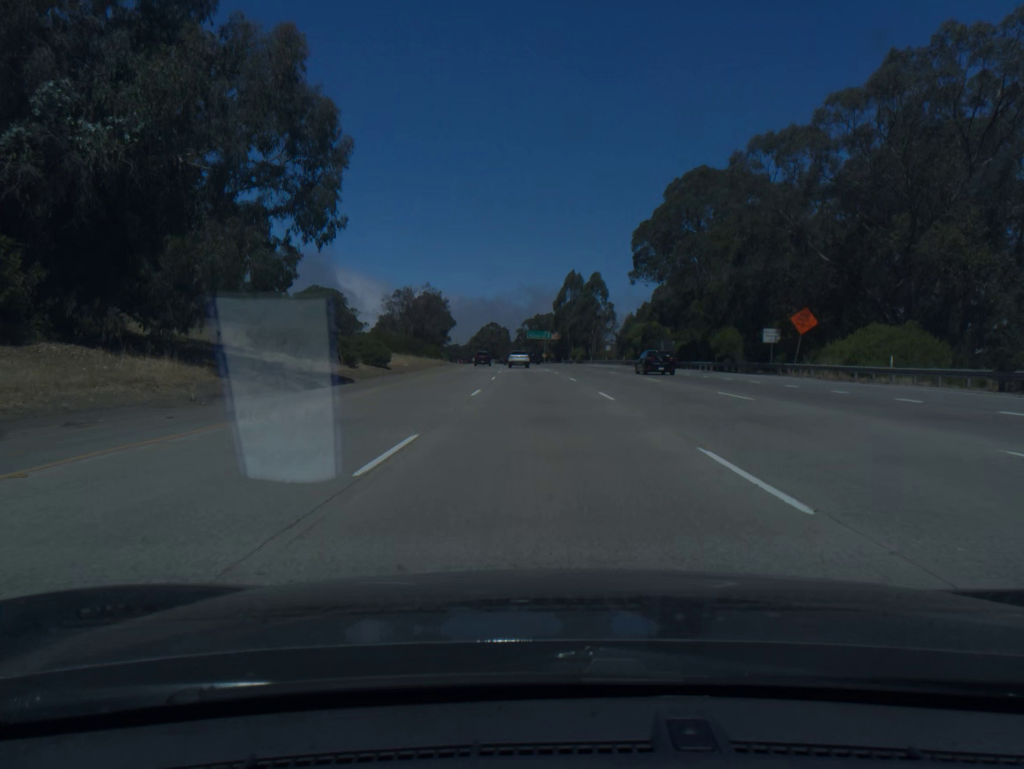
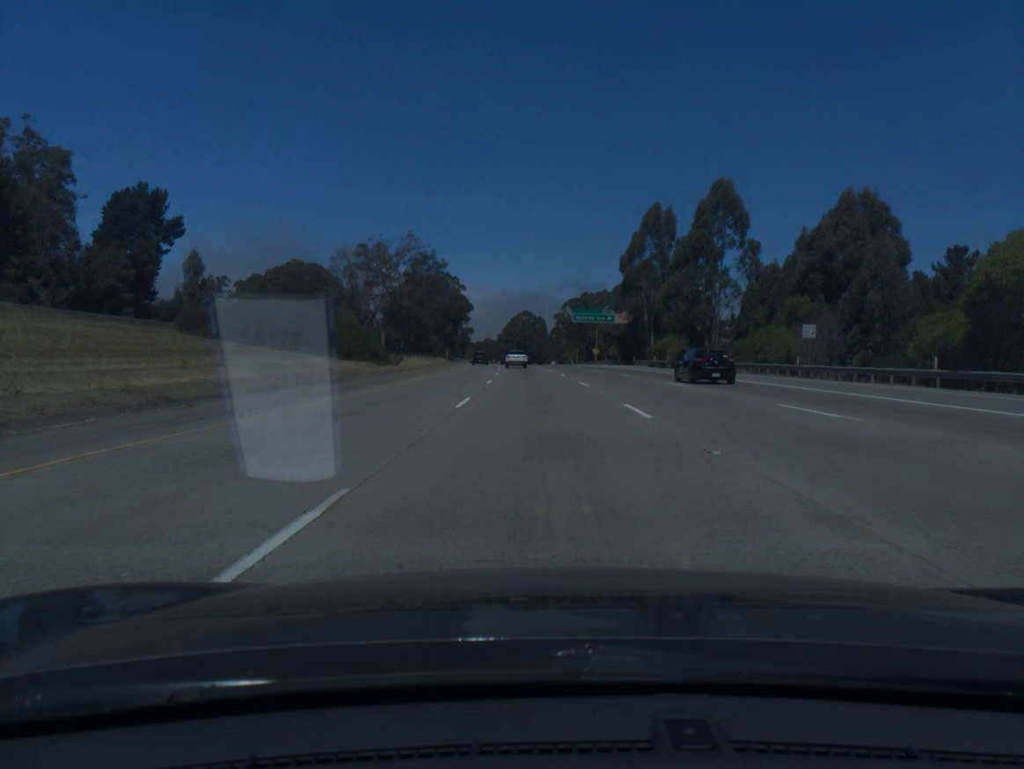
(-2.0, +78.7) m; -3°
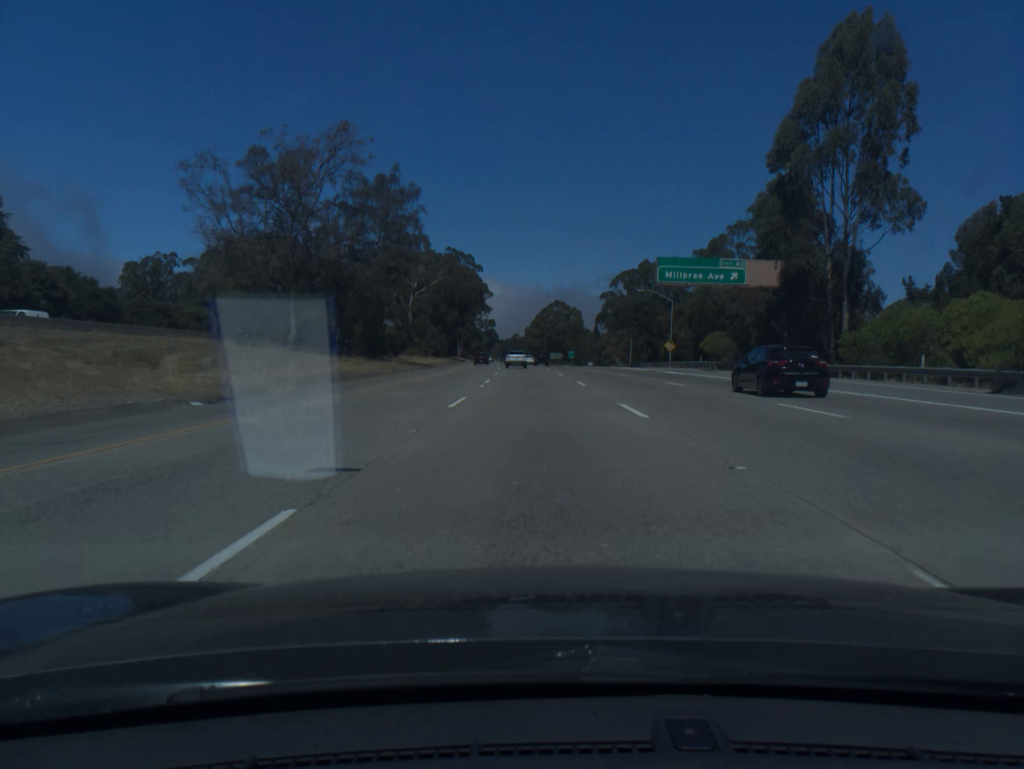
(-1.0, +58.6) m; -2°
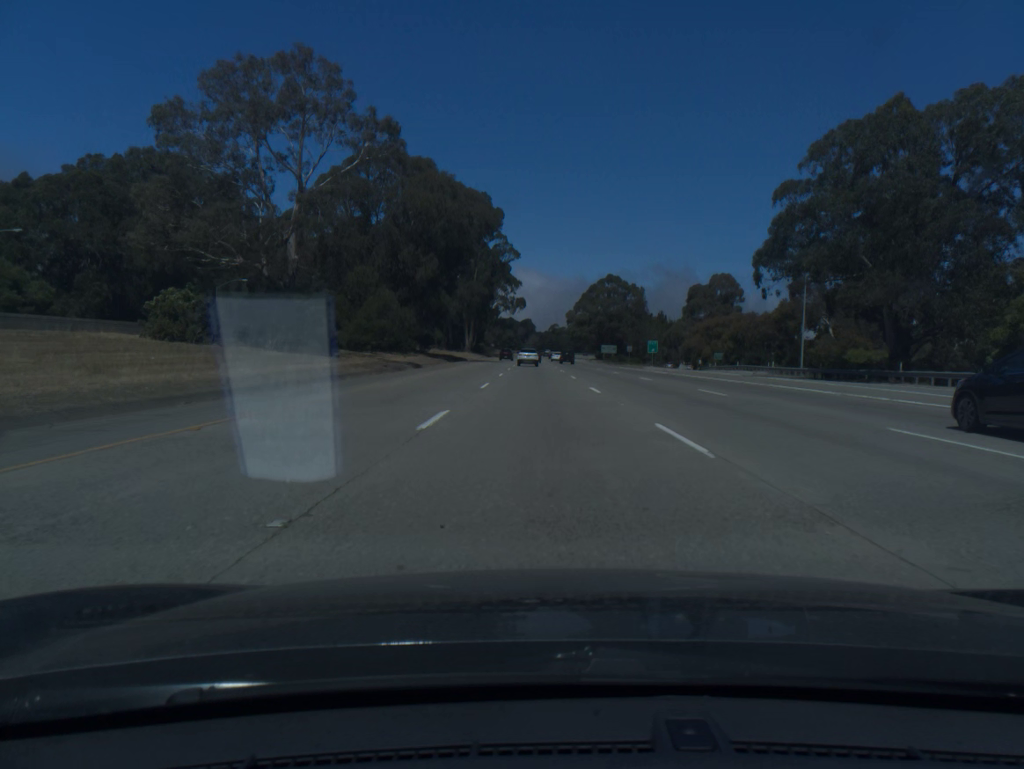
(-2.1, +78.0) m; -3°
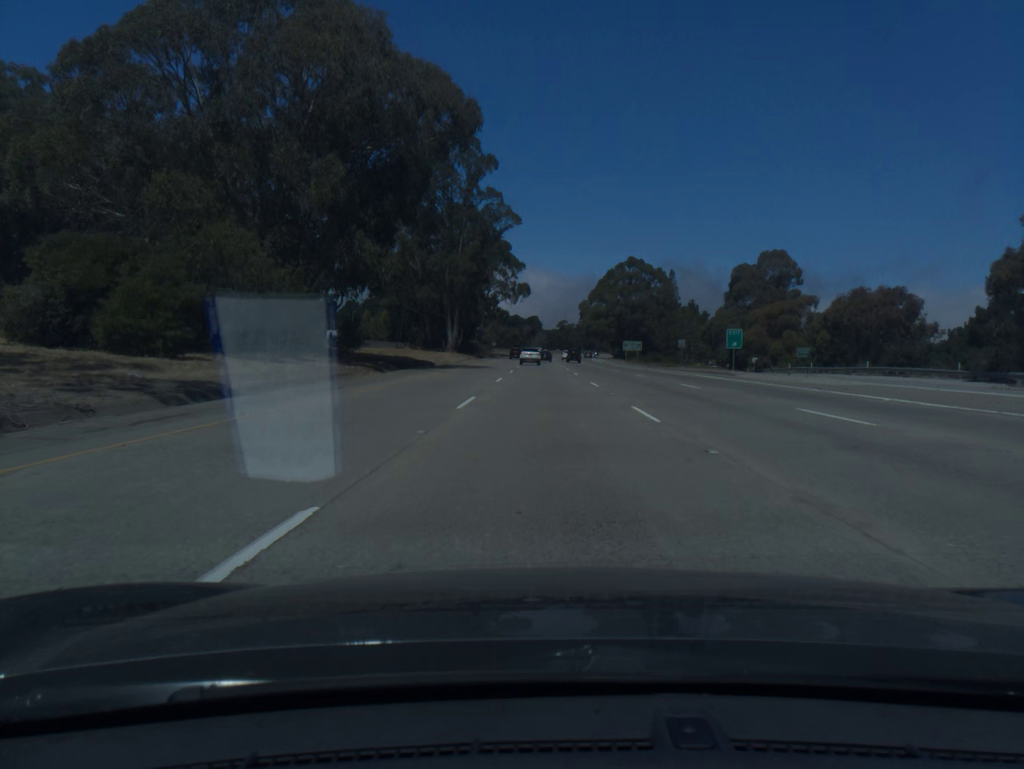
(-0.3, +39.1) m; -1°
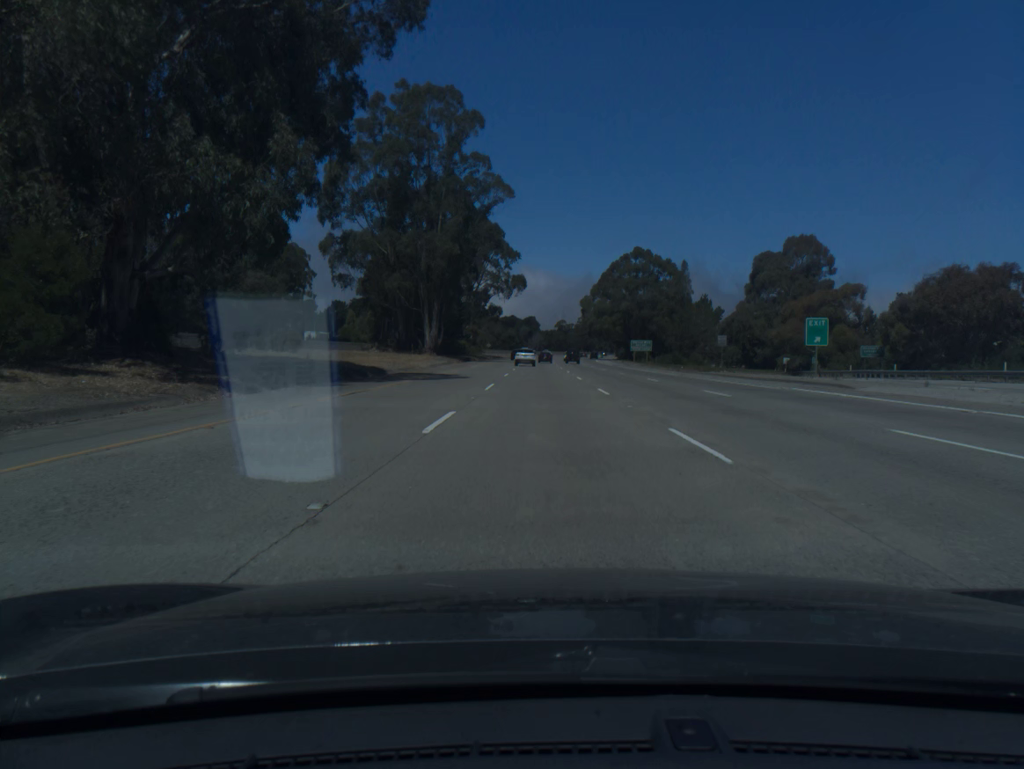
(0.0, +19.6) m; 0°
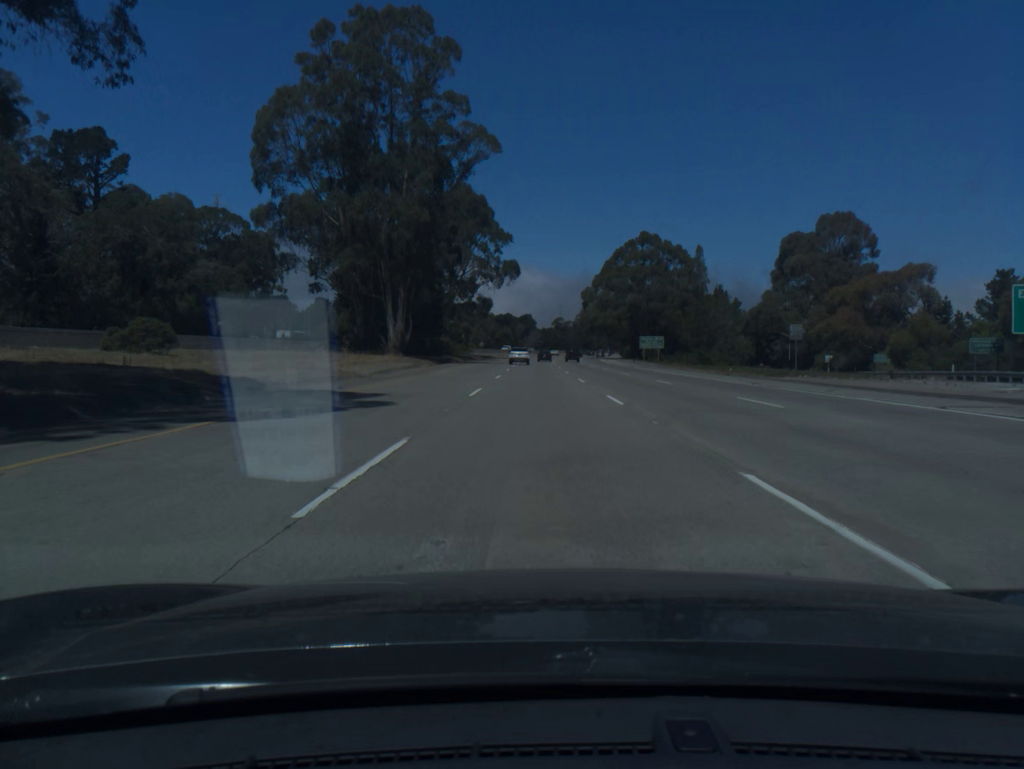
(0.0, +19.7) m; 0°
